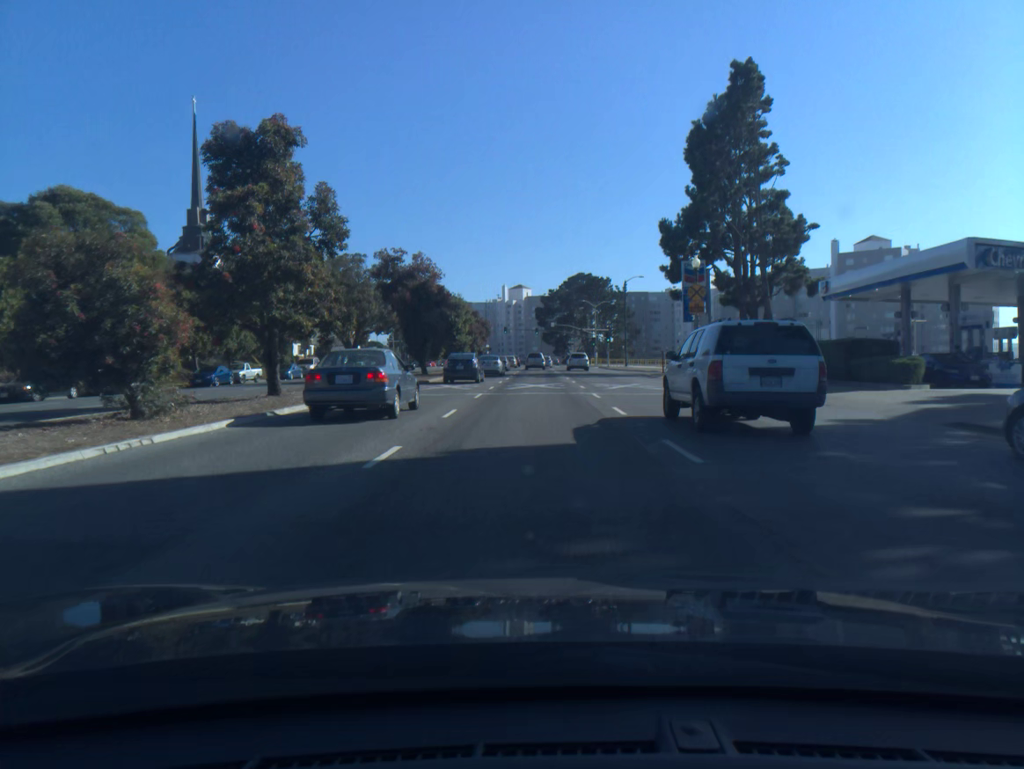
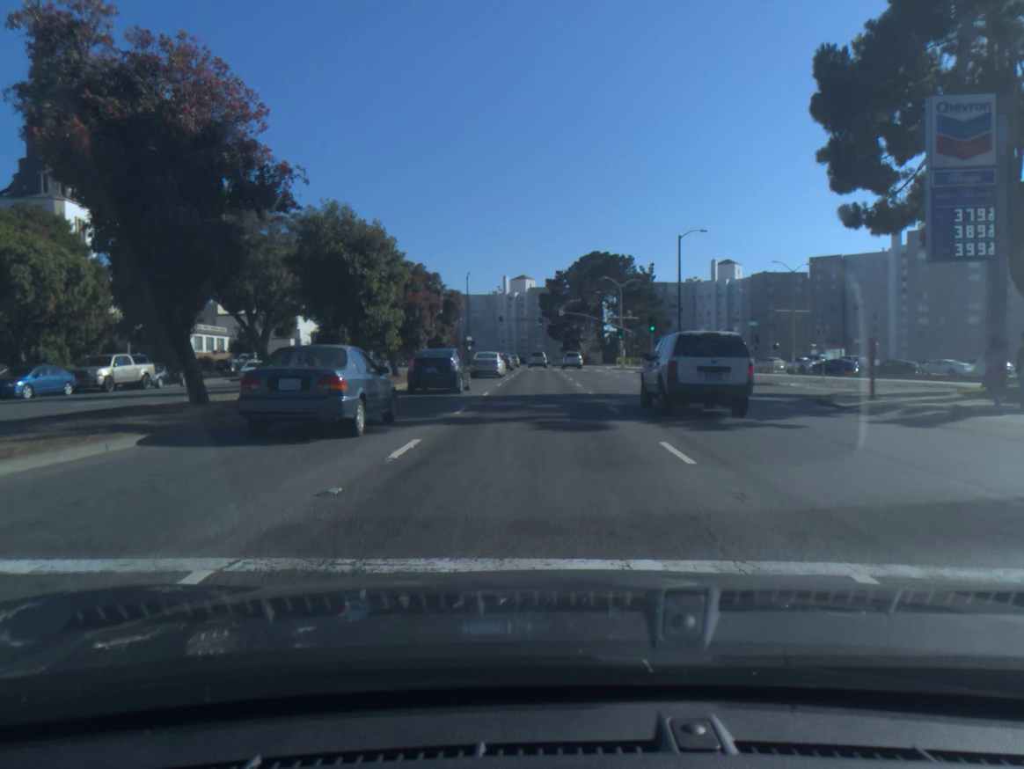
(-0.1, +36.2) m; 0°
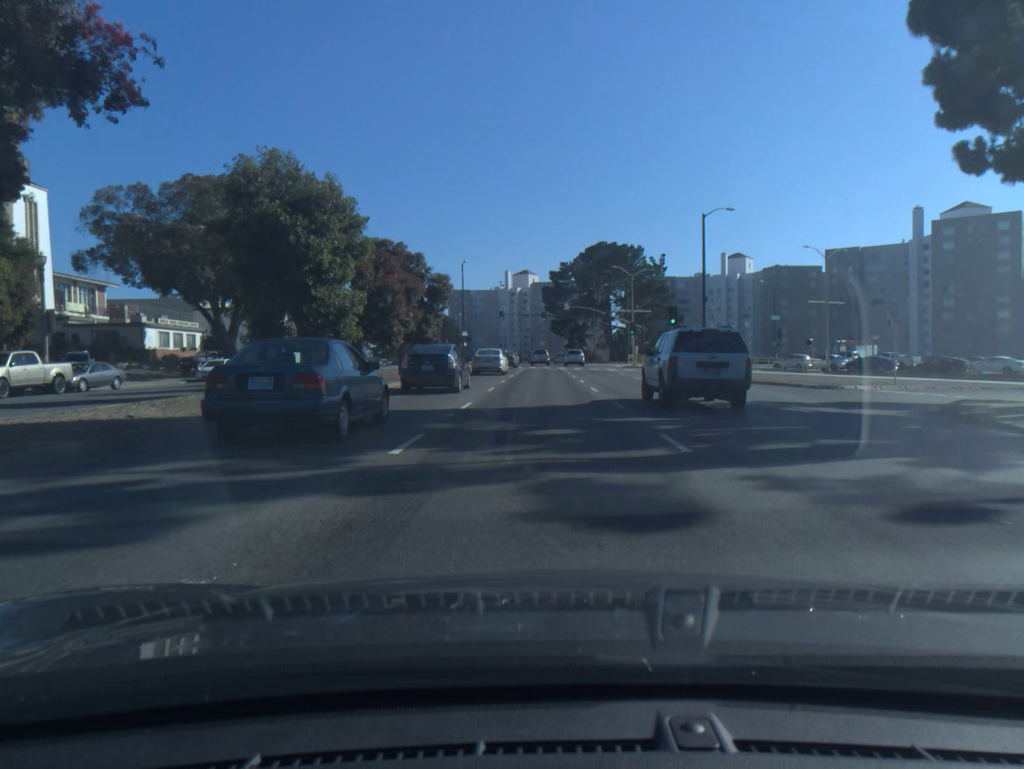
(0.0, +7.6) m; 0°
